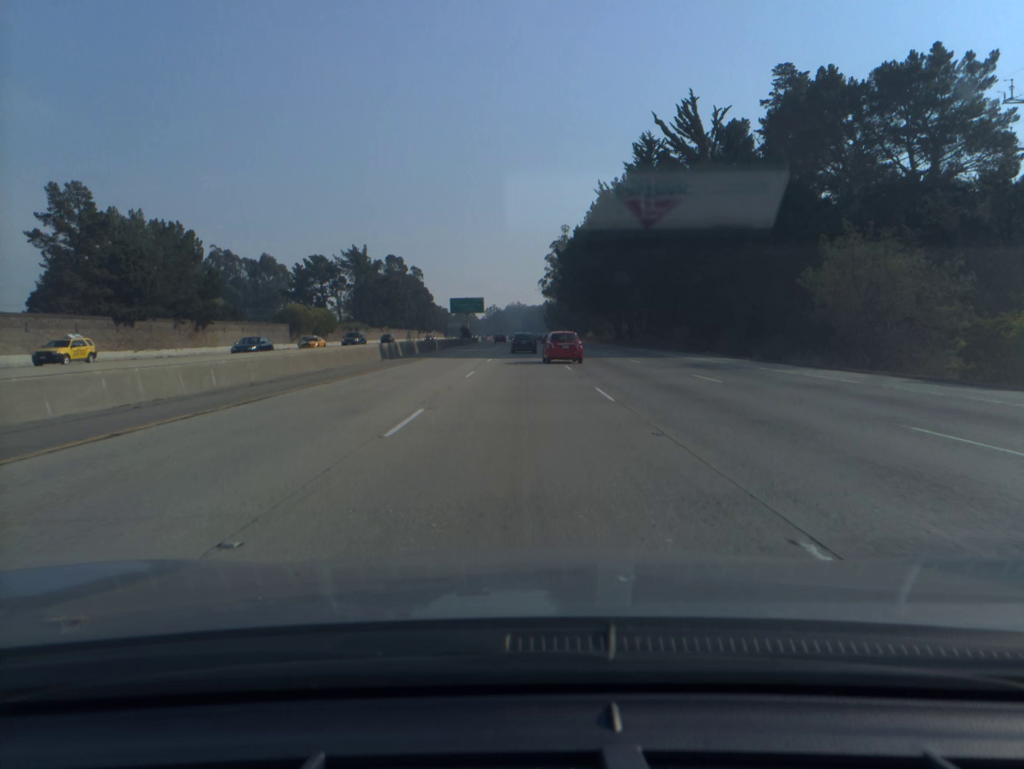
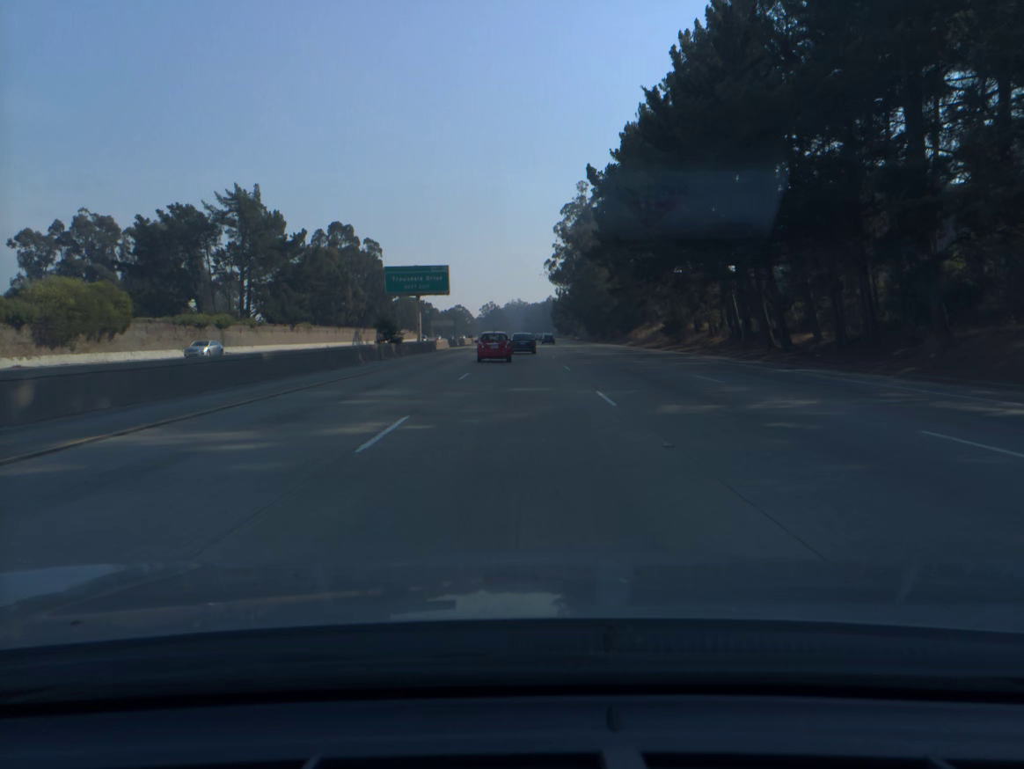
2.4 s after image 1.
(+0.1, +73.9) m; 0°
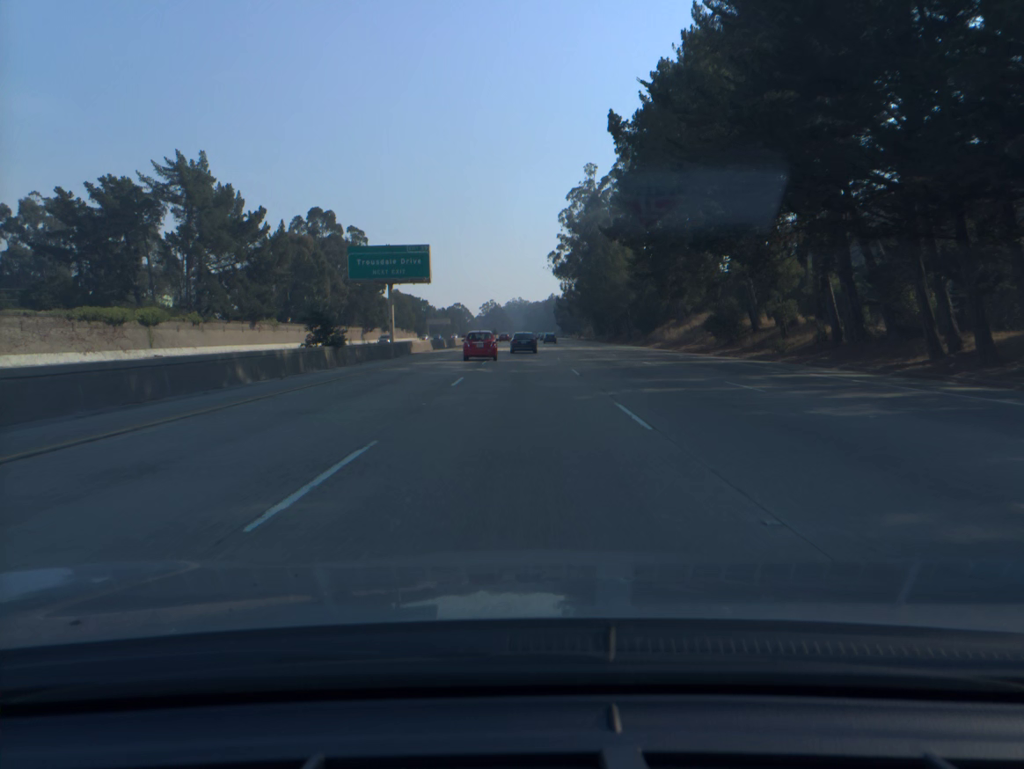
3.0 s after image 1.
(0.0, +18.3) m; 0°
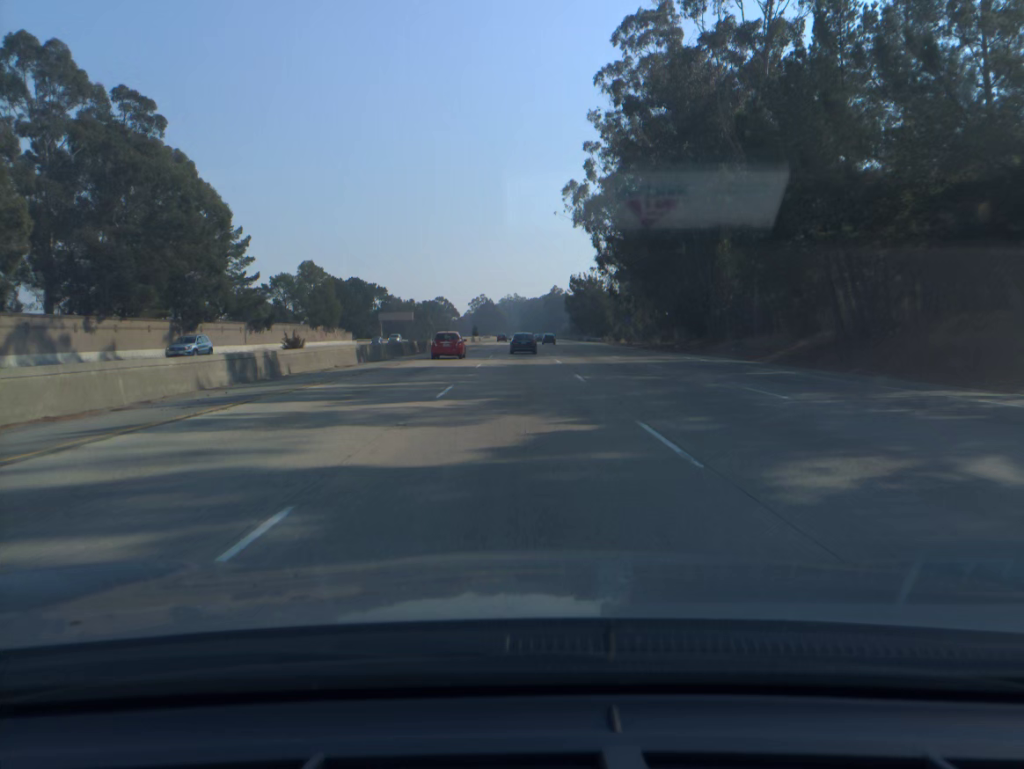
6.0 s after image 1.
(+0.2, +90.5) m; 0°
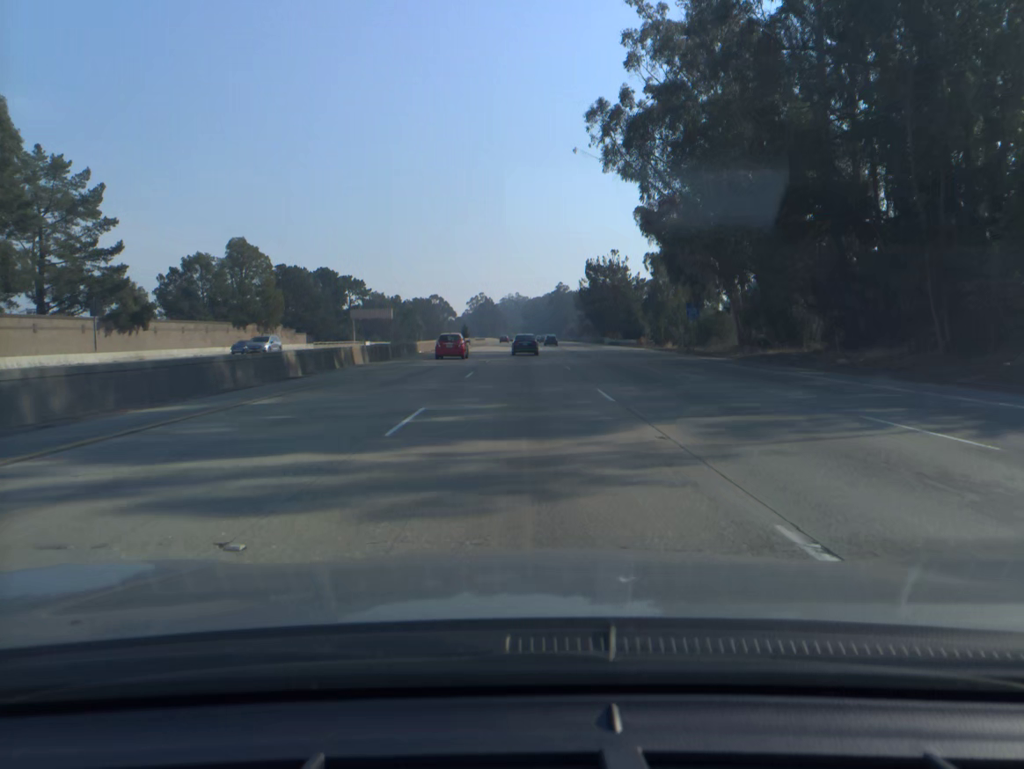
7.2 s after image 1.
(-0.1, +35.9) m; 0°
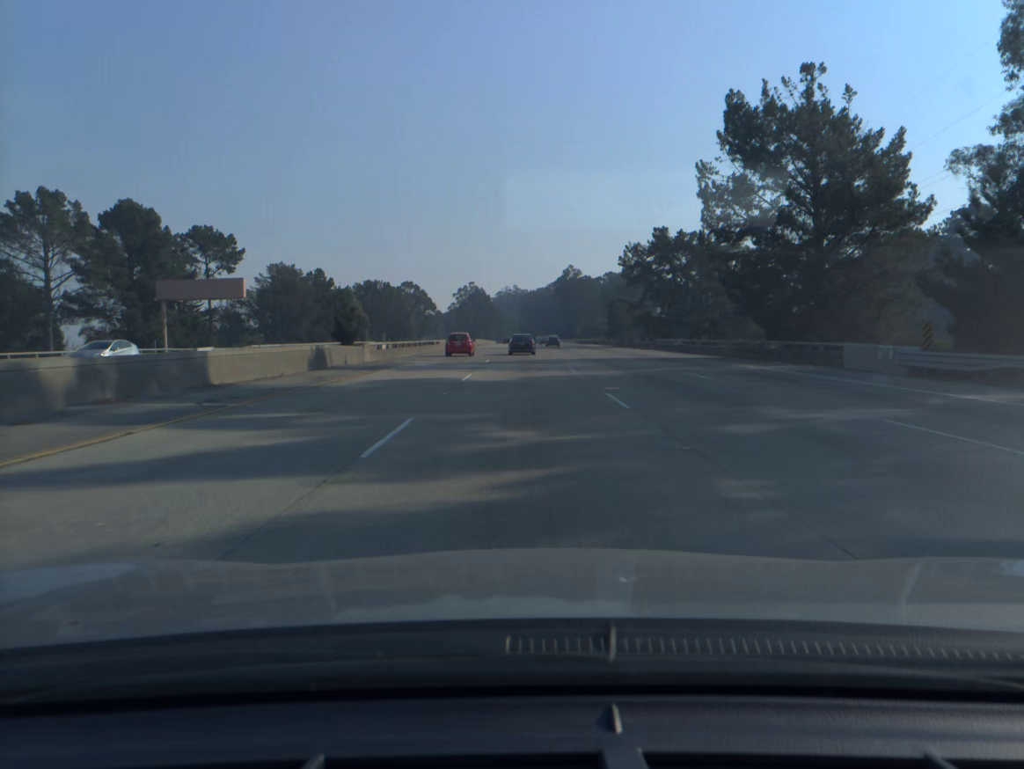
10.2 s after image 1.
(0.0, +89.0) m; 0°
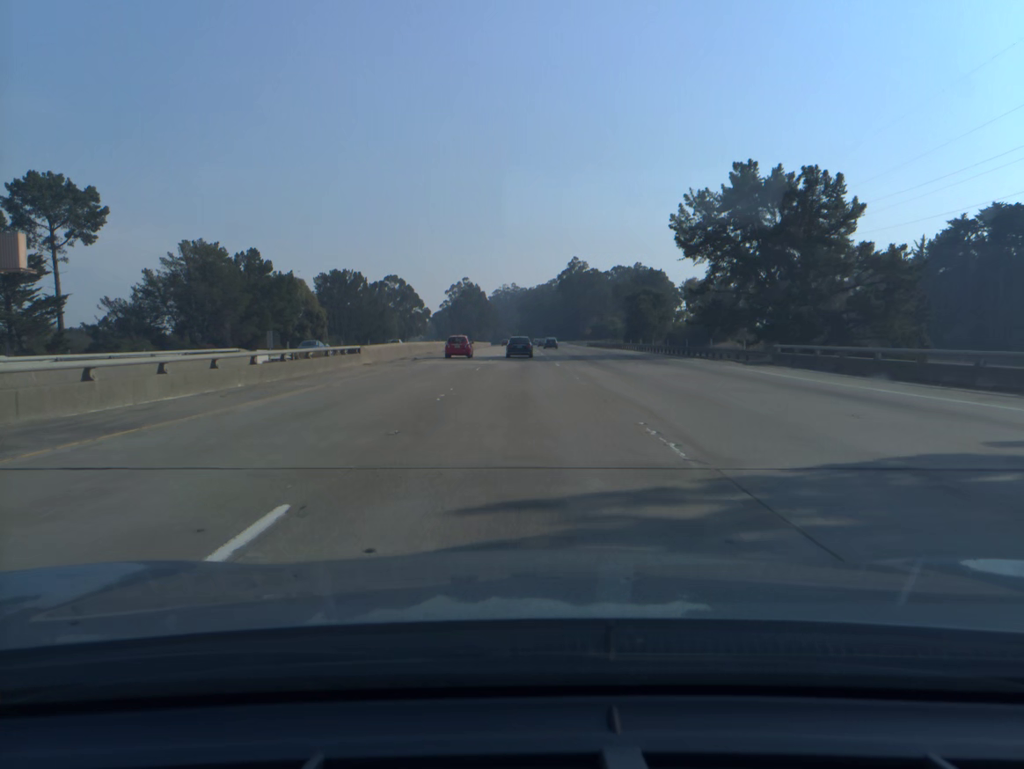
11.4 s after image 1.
(+0.1, +35.4) m; 0°
